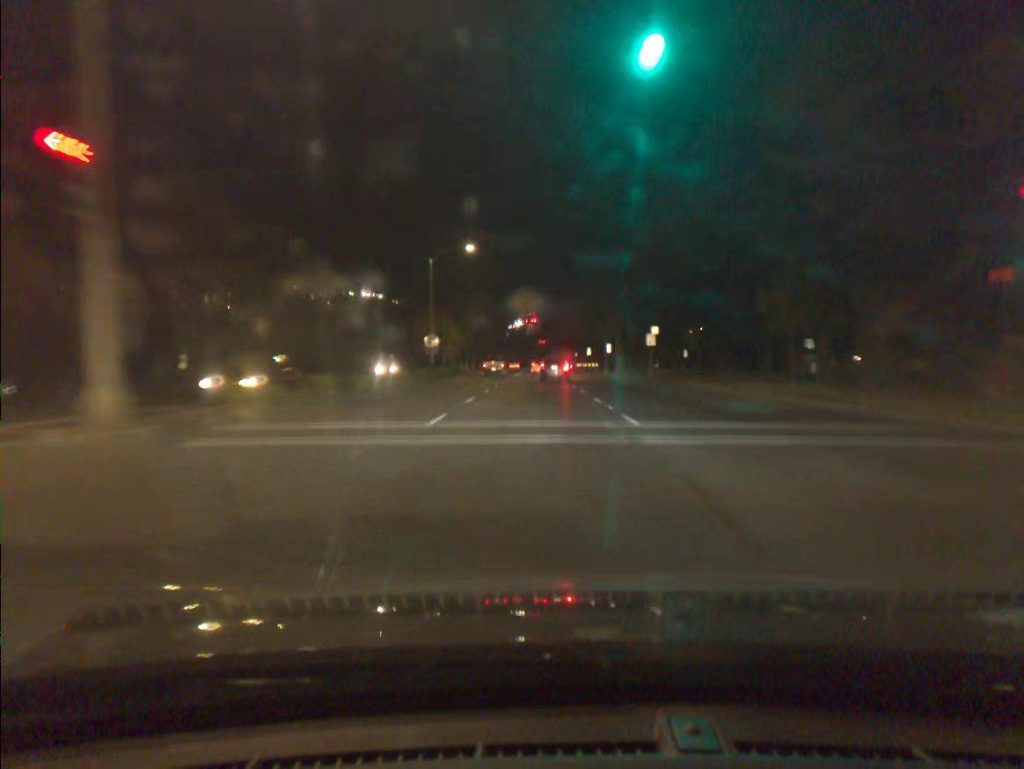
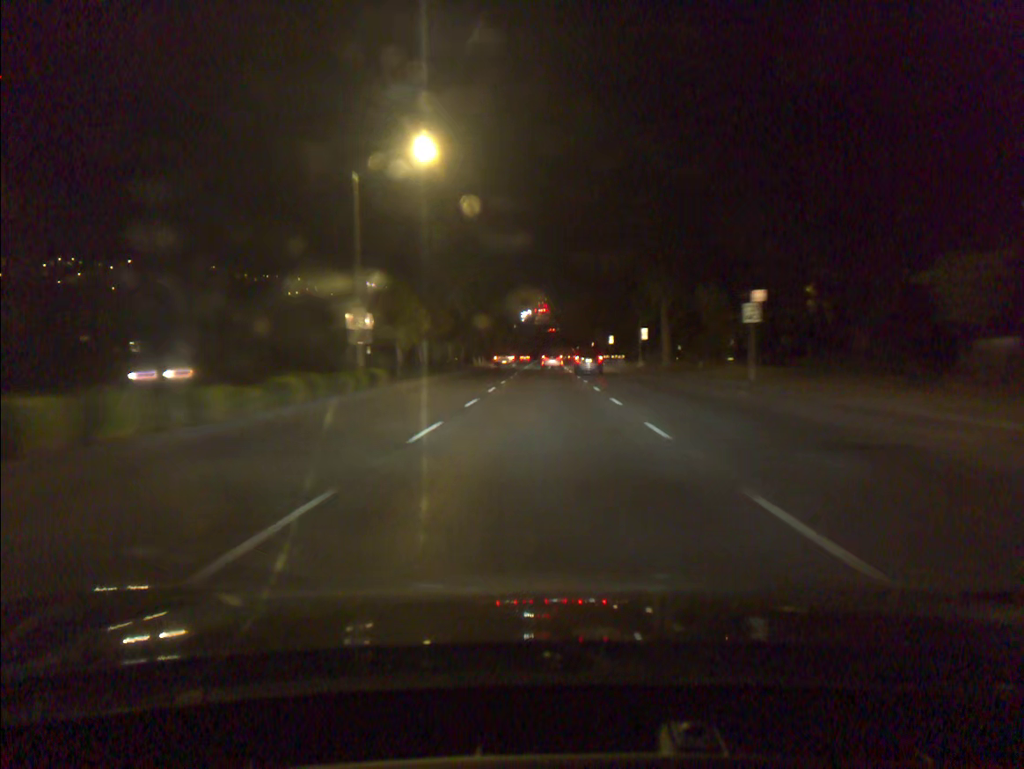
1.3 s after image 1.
(-0.1, +24.4) m; -1°
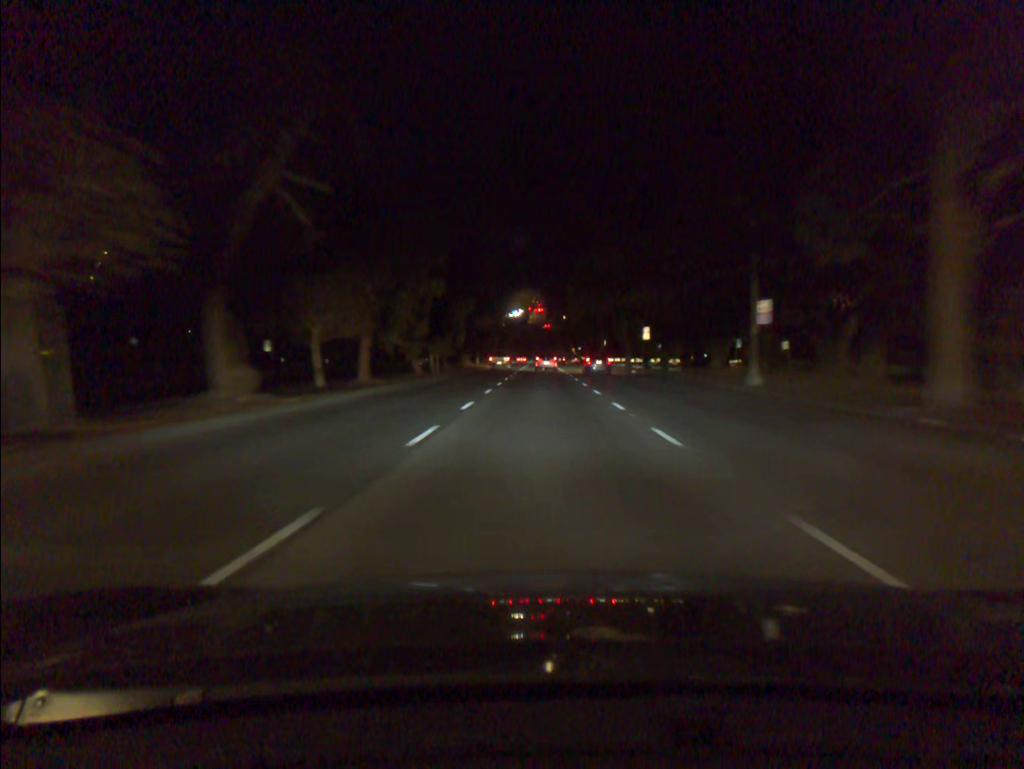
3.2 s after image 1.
(+0.1, +37.6) m; +1°
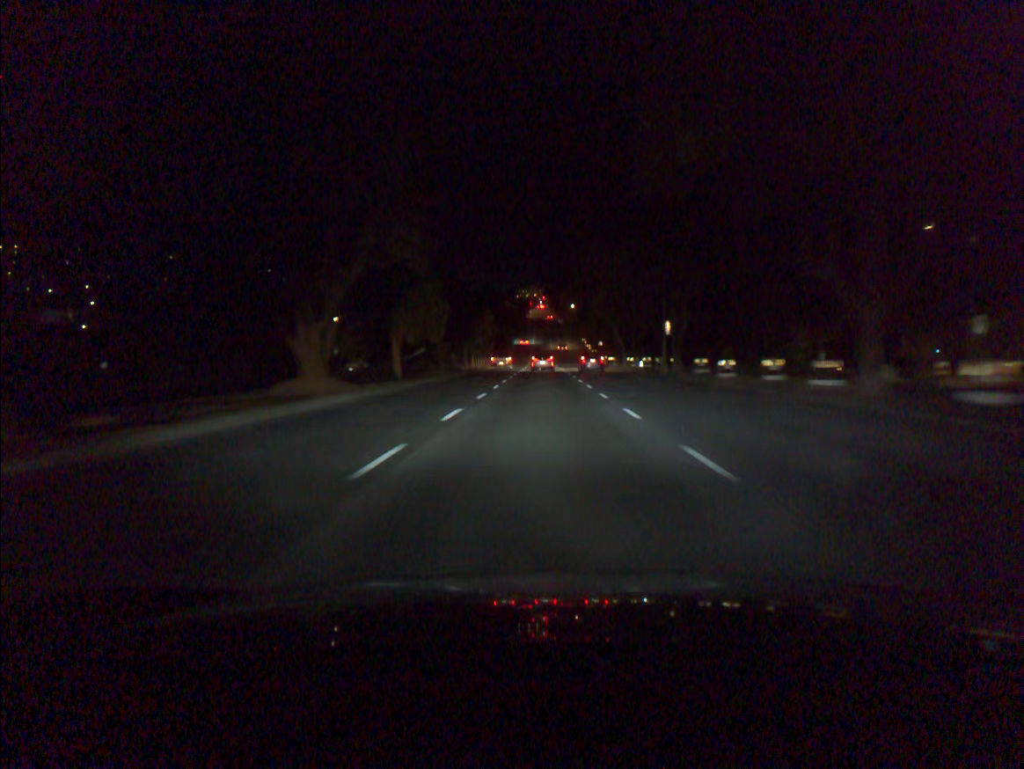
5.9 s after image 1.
(0.0, +53.9) m; 0°
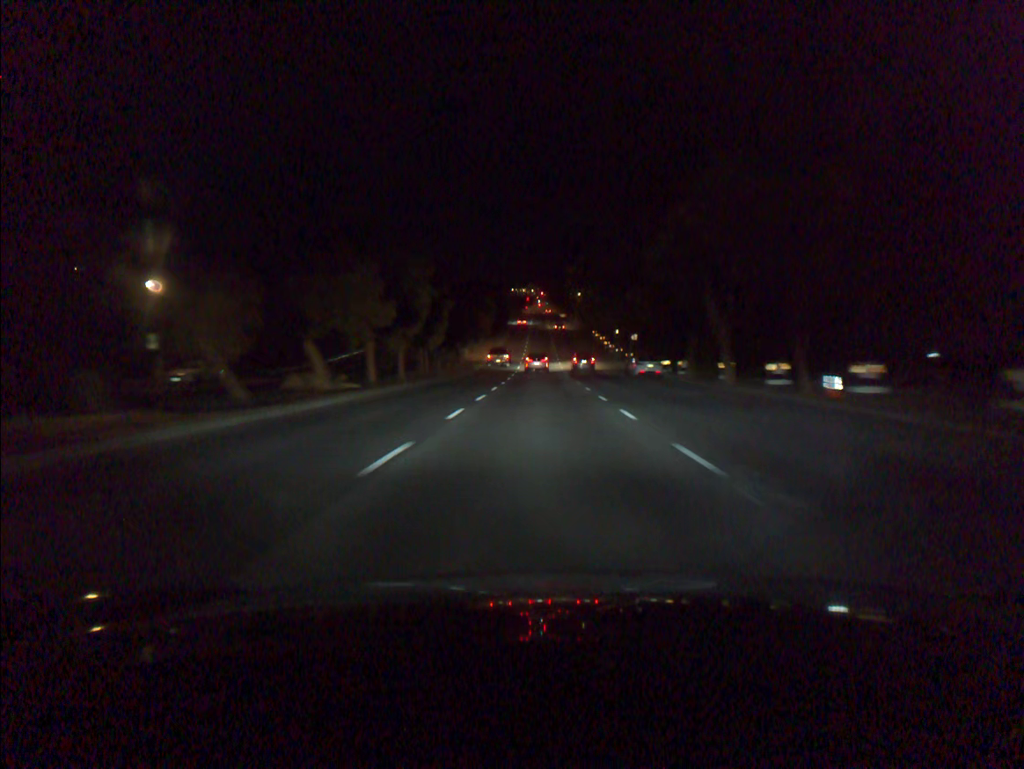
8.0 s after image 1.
(0.0, +43.2) m; 0°
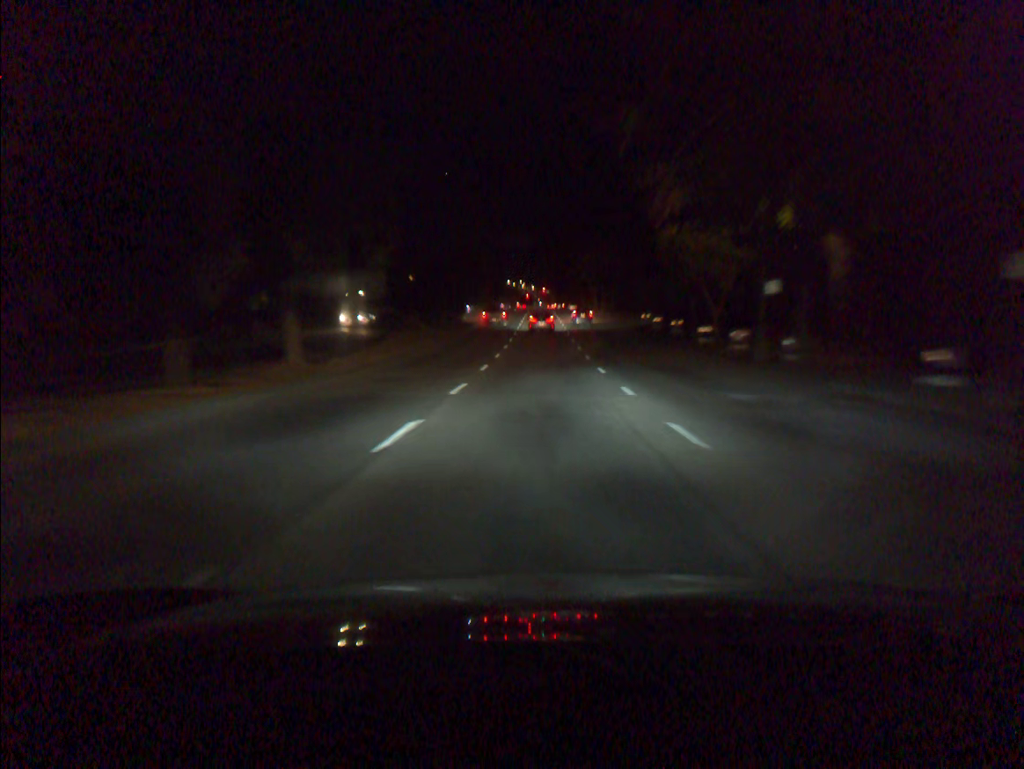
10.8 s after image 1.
(0.0, +57.2) m; 0°
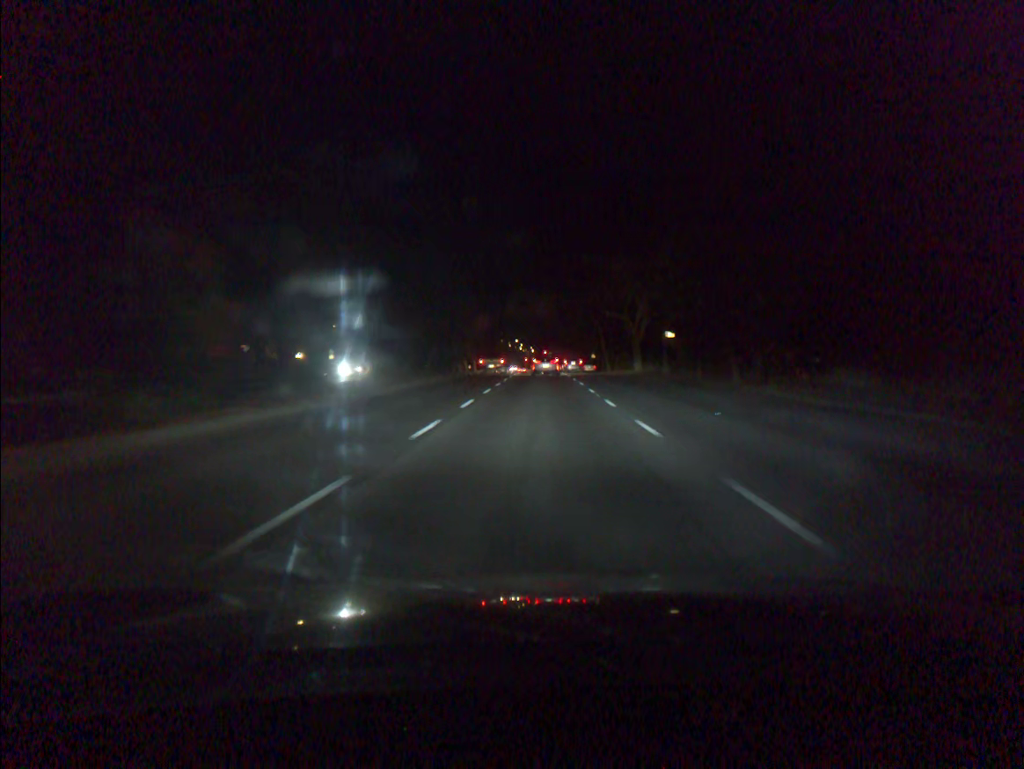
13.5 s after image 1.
(+0.2, +54.6) m; 0°
